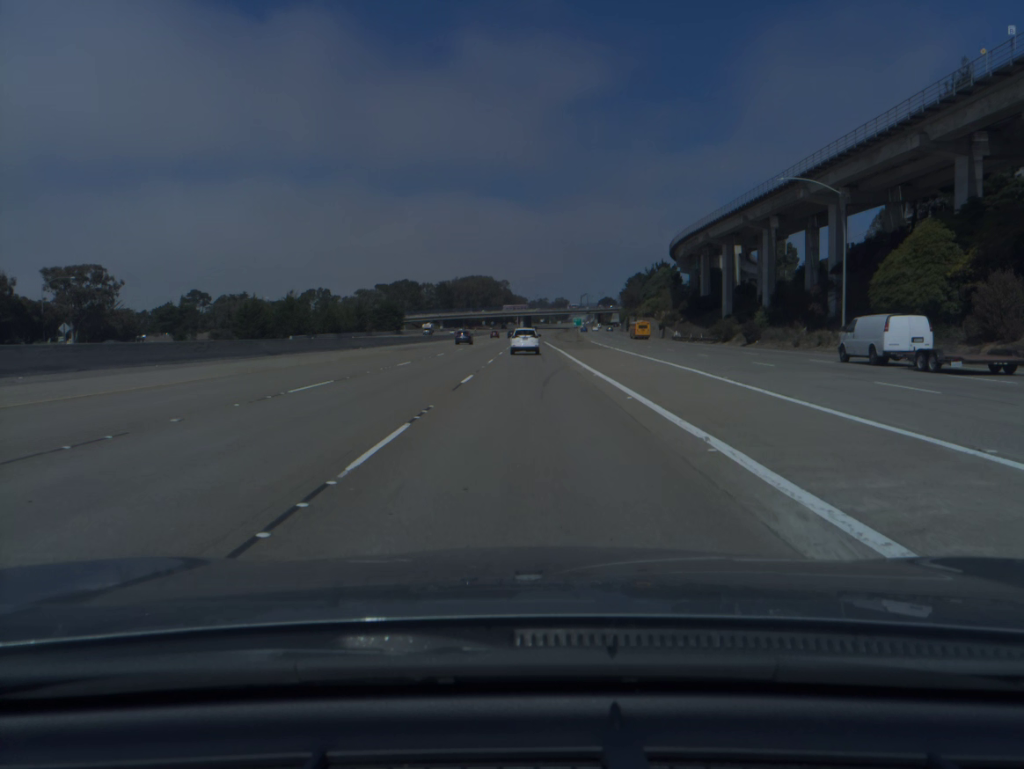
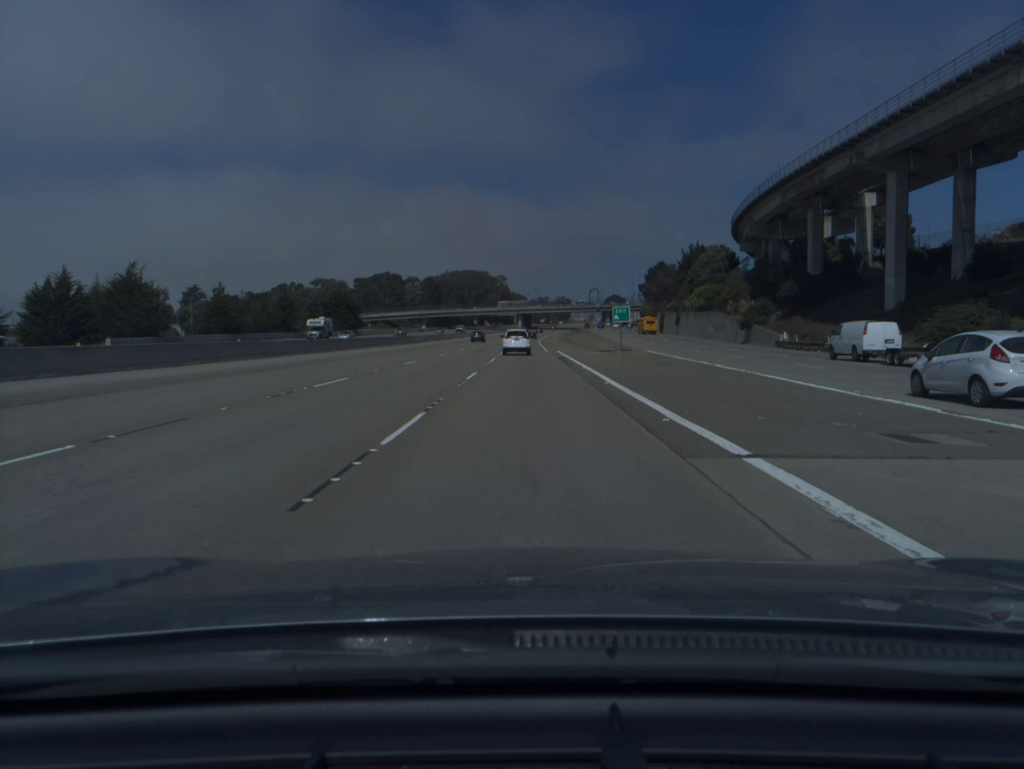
(+0.1, +56.1) m; 0°
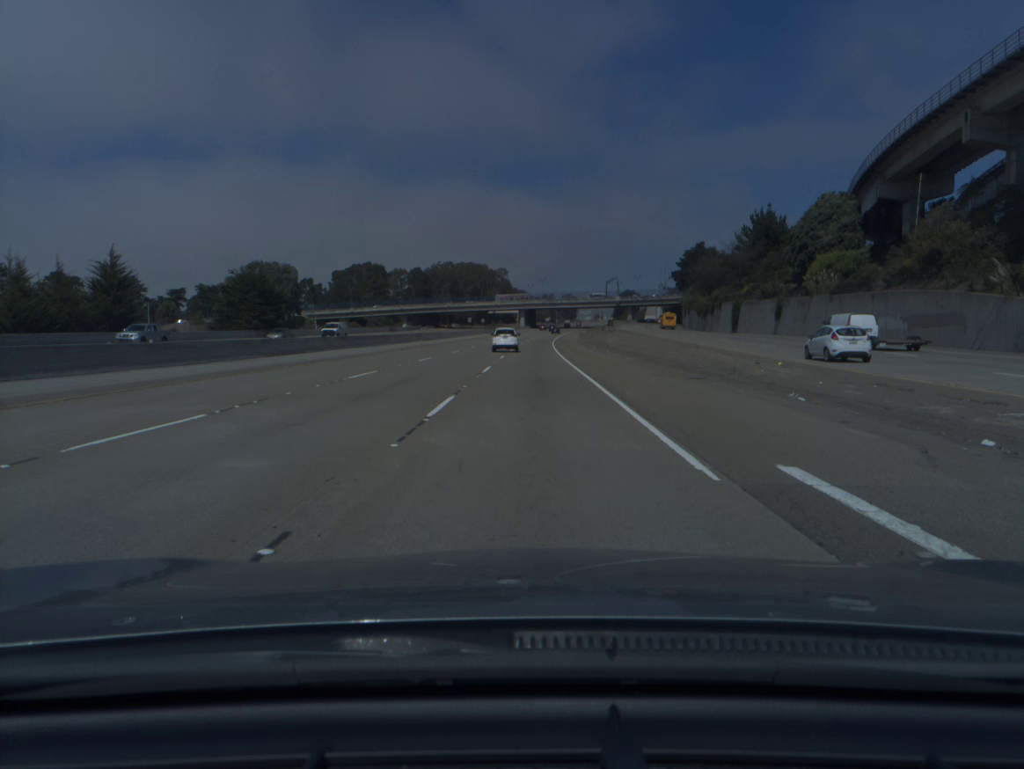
(0.0, +55.0) m; 0°
